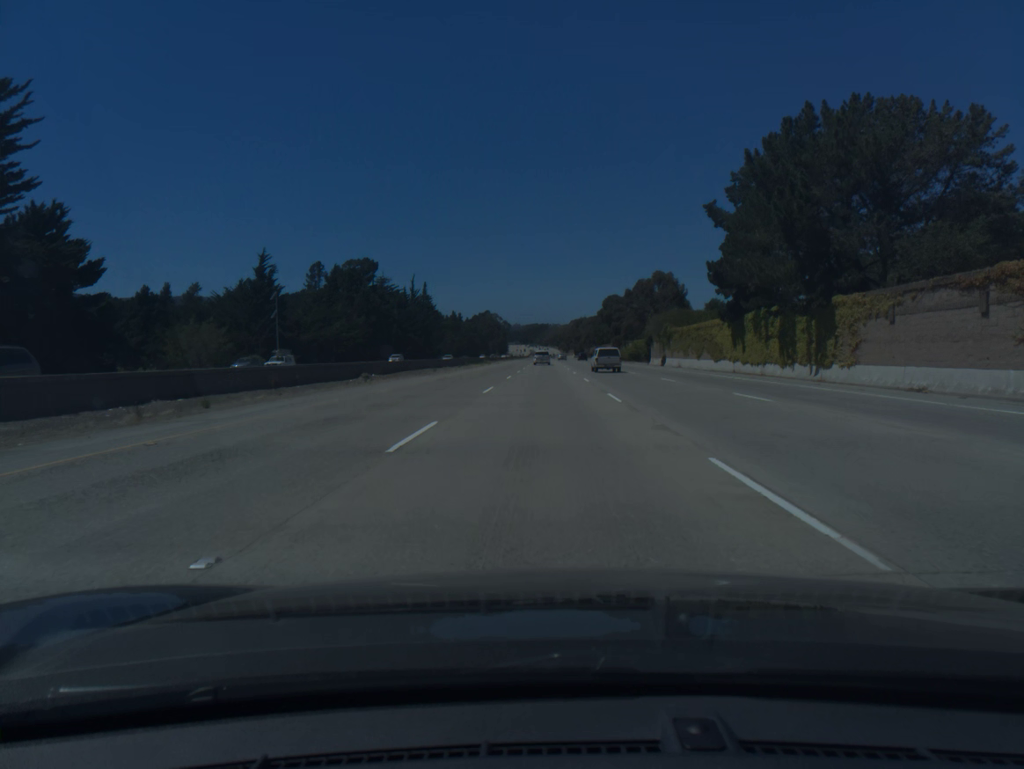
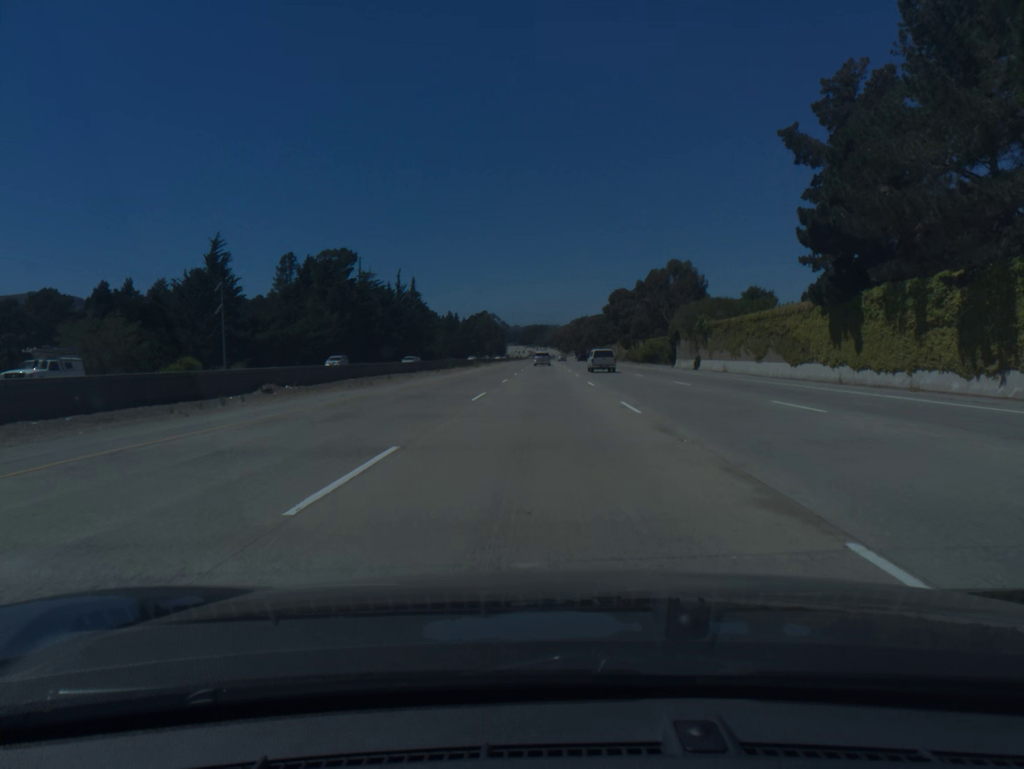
(0.0, +18.5) m; 0°
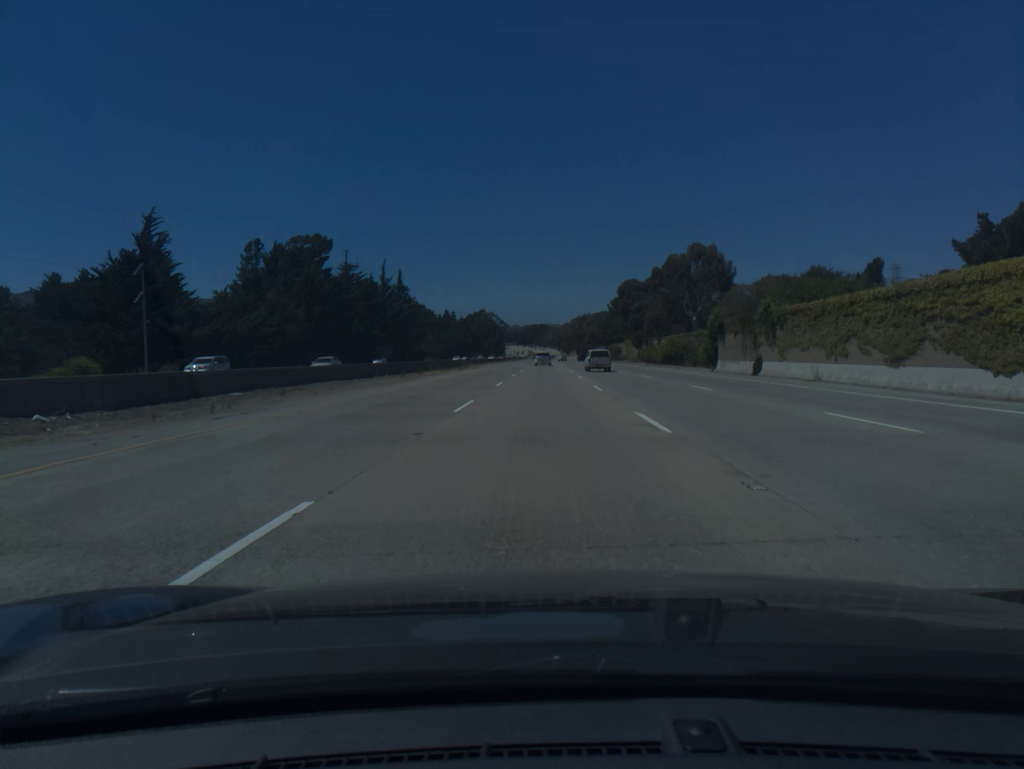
(0.0, +18.5) m; 0°
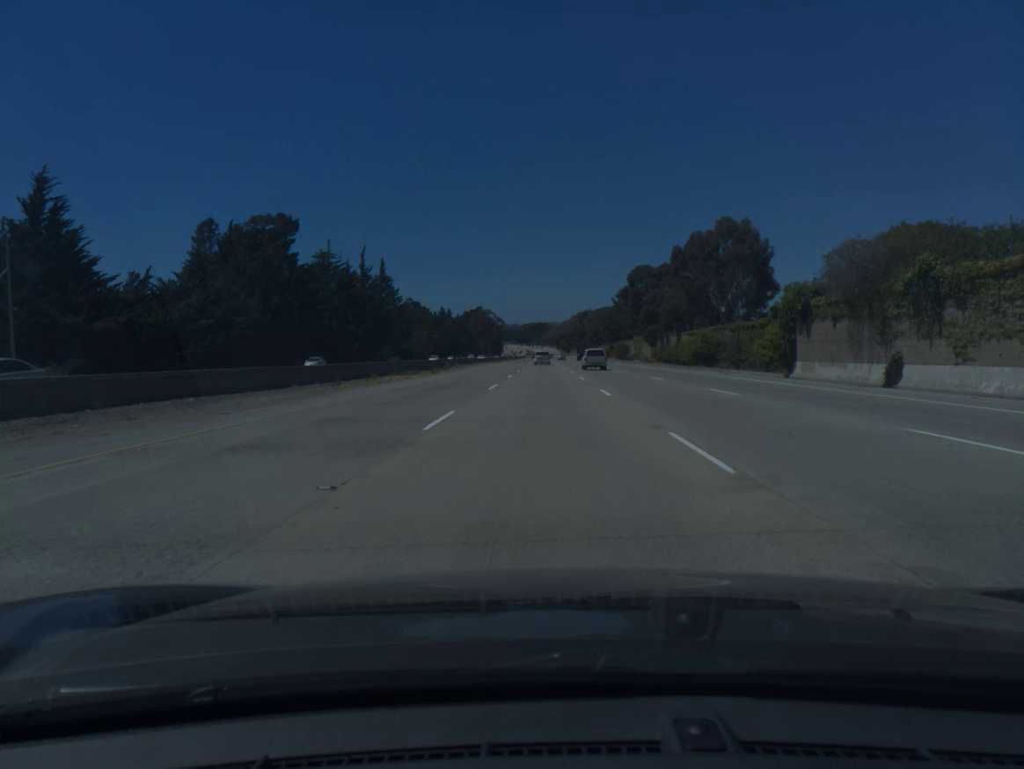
(0.0, +18.5) m; 0°
